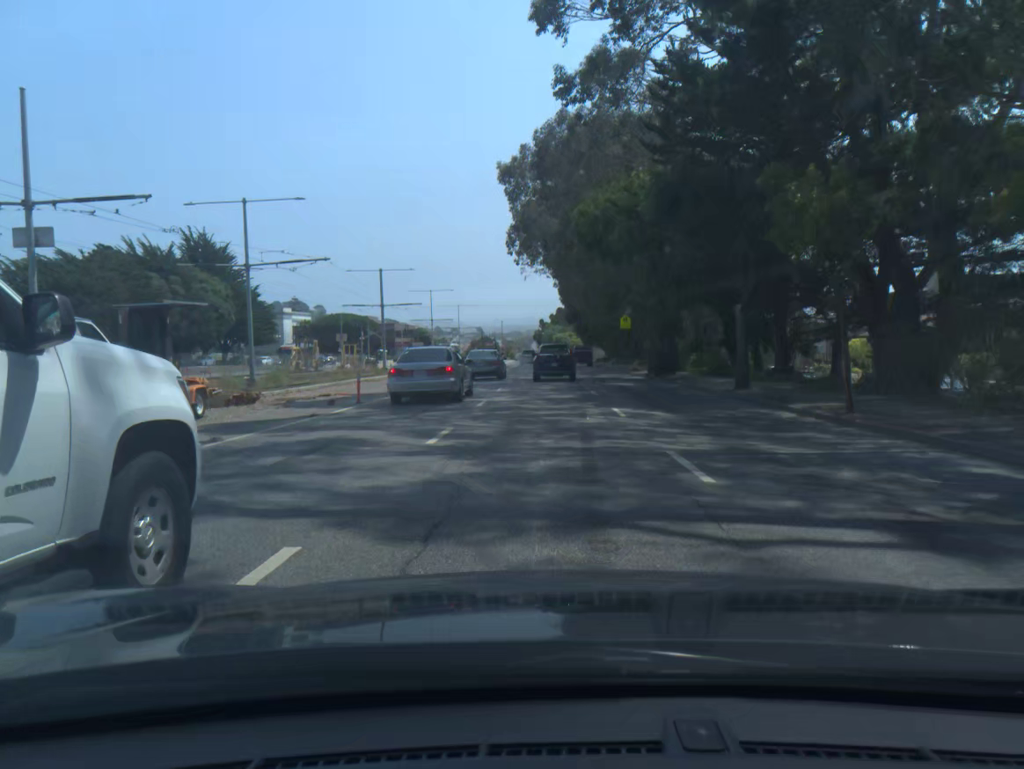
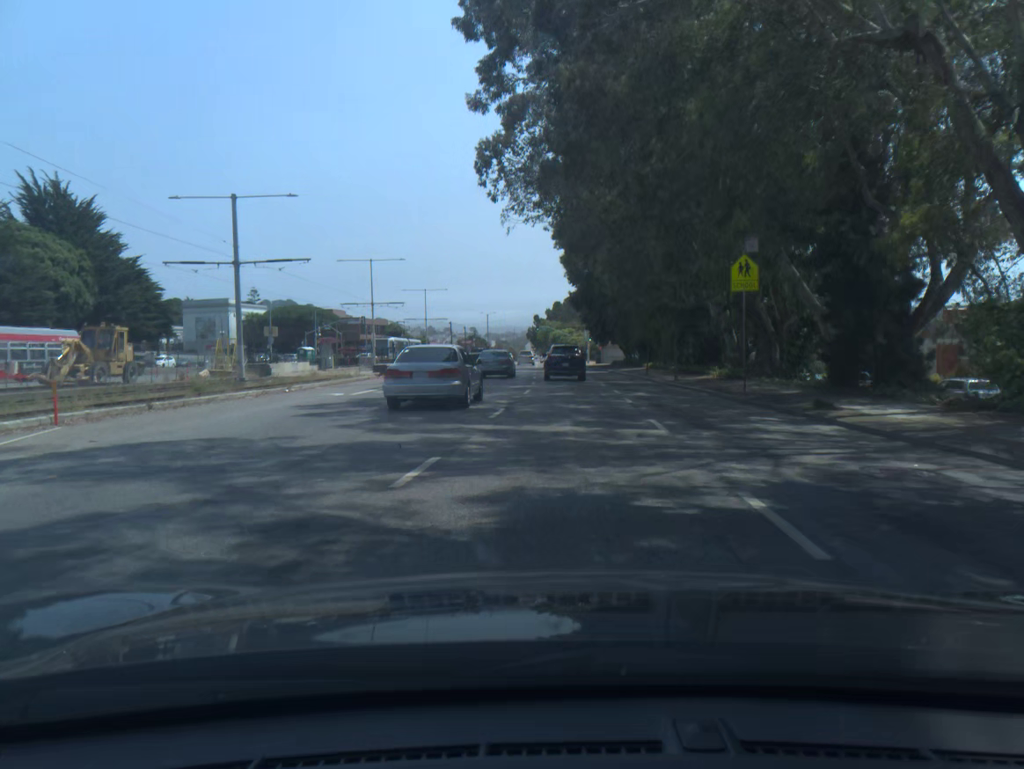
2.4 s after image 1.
(-0.1, +34.5) m; 0°
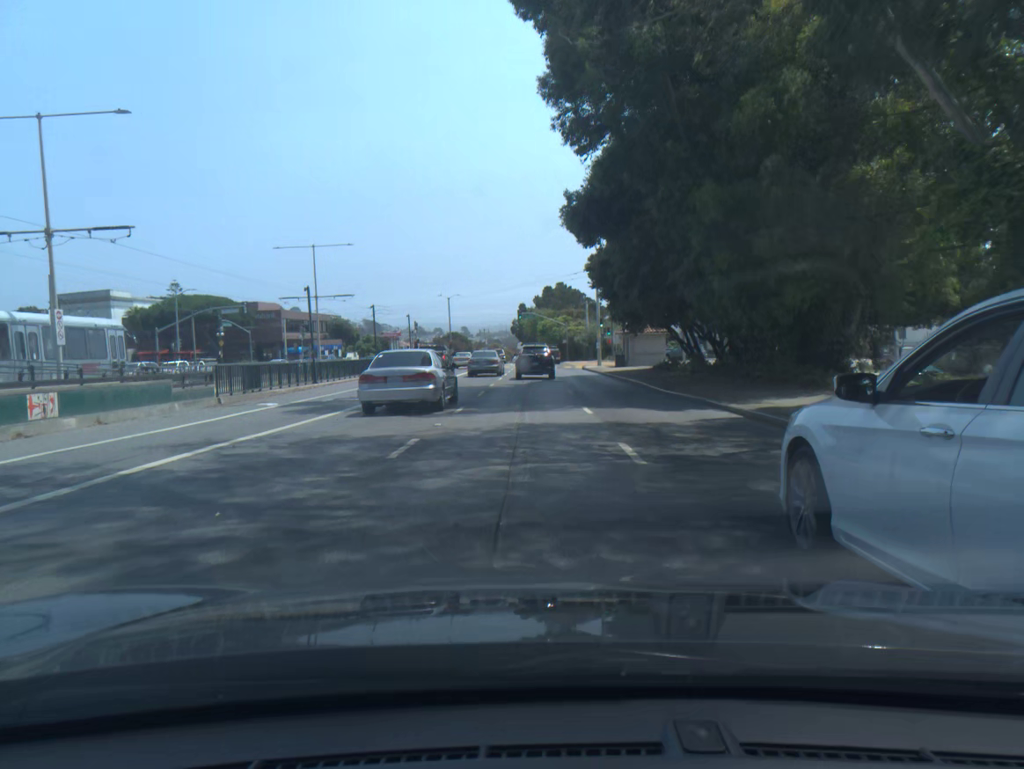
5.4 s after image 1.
(+0.9, +44.8) m; 0°
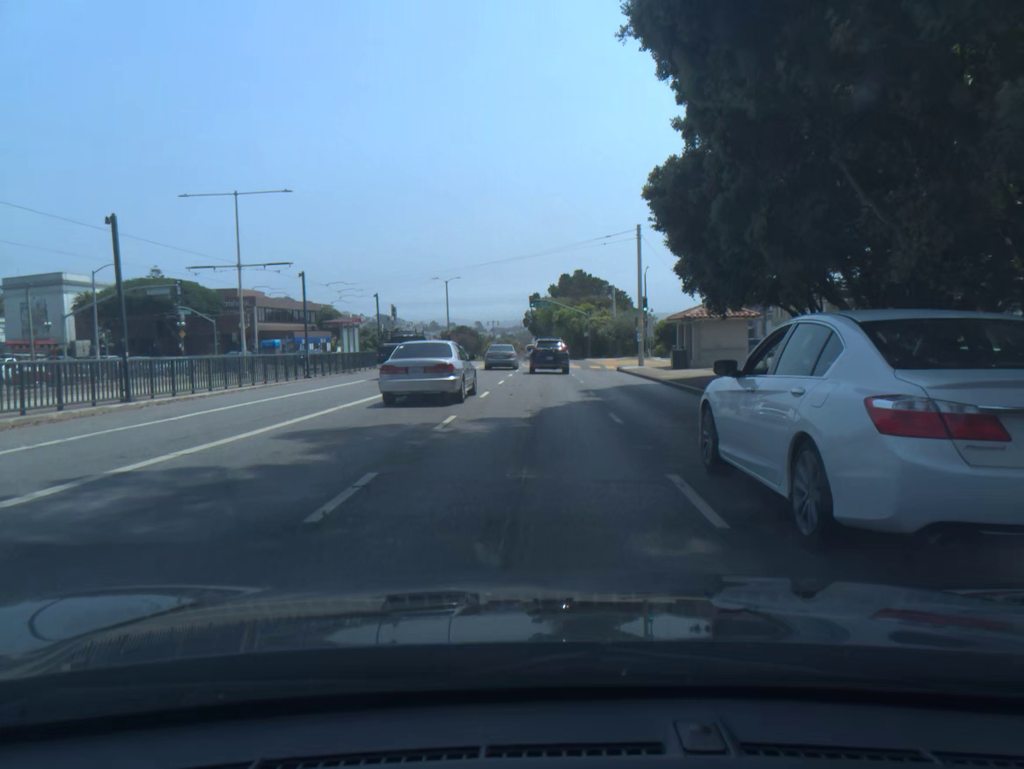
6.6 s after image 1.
(-0.3, +18.5) m; -1°
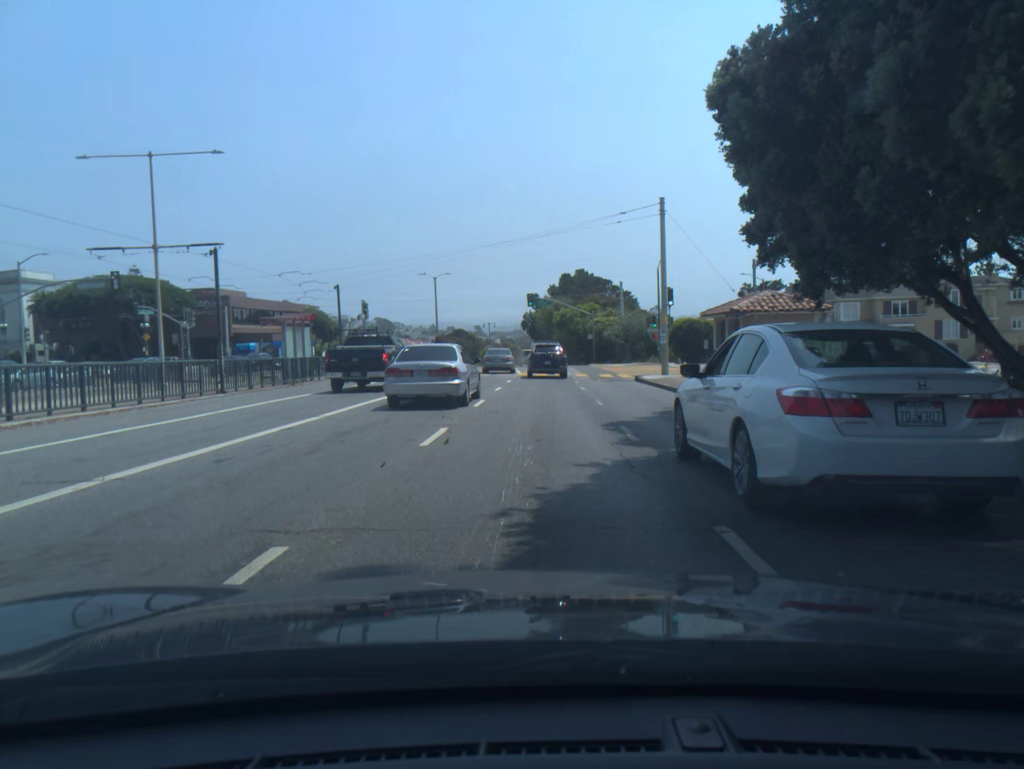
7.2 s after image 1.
(0.0, +9.3) m; 0°
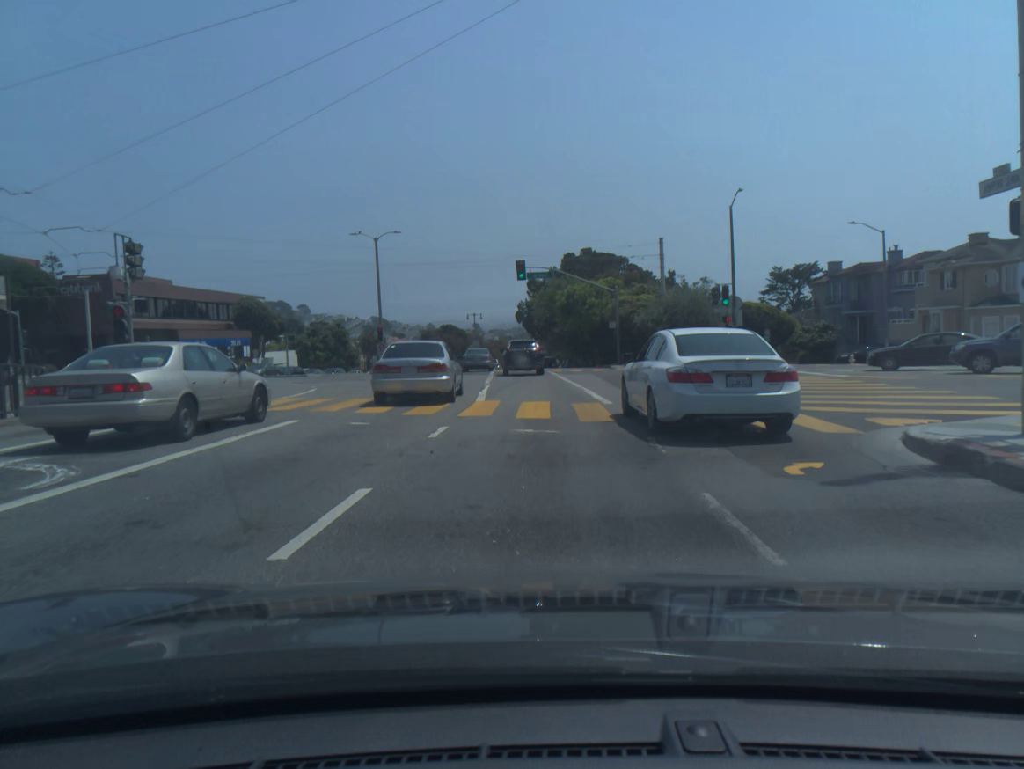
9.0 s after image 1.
(0.0, +27.7) m; 0°
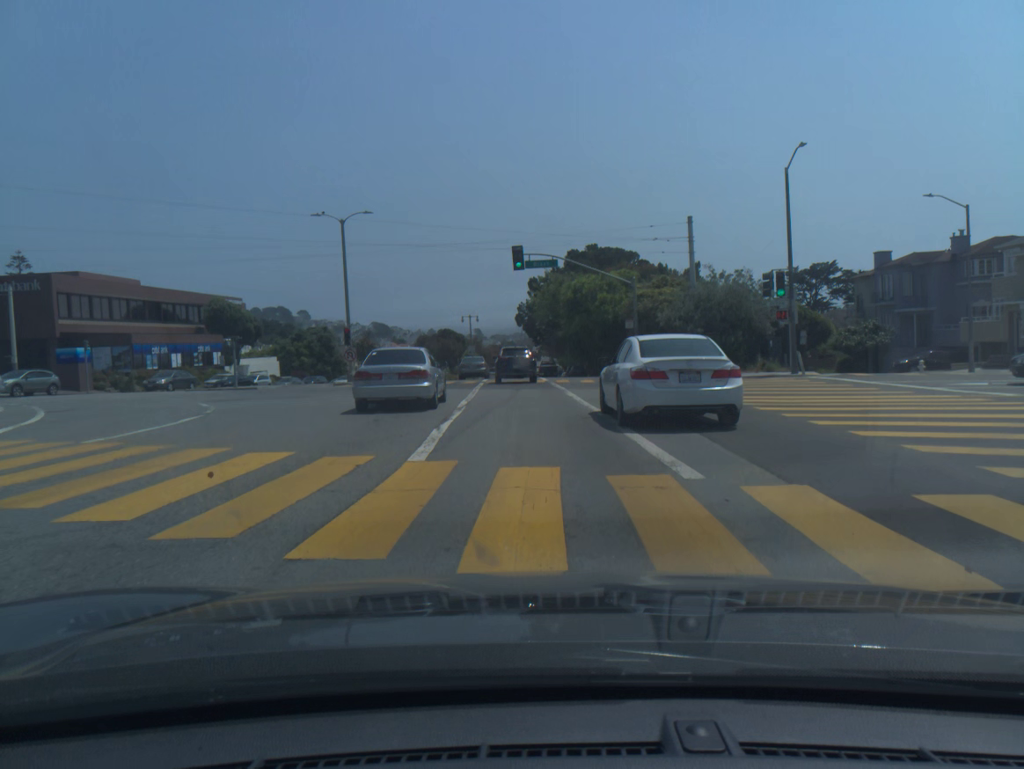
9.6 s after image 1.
(0.0, +9.2) m; 0°
